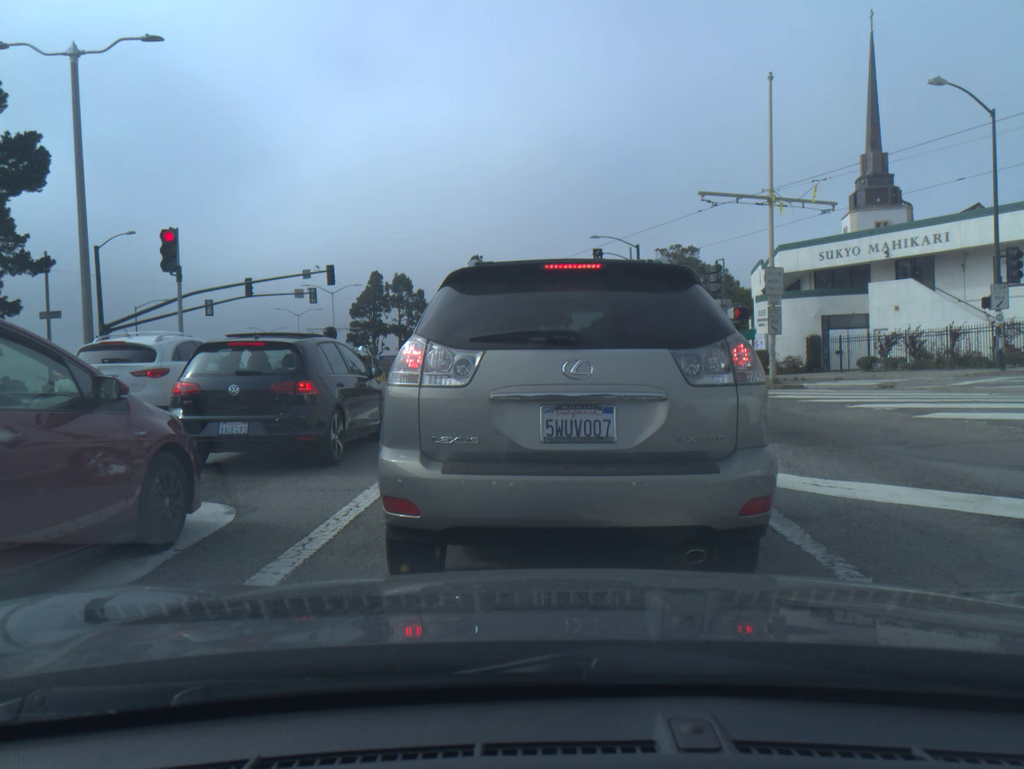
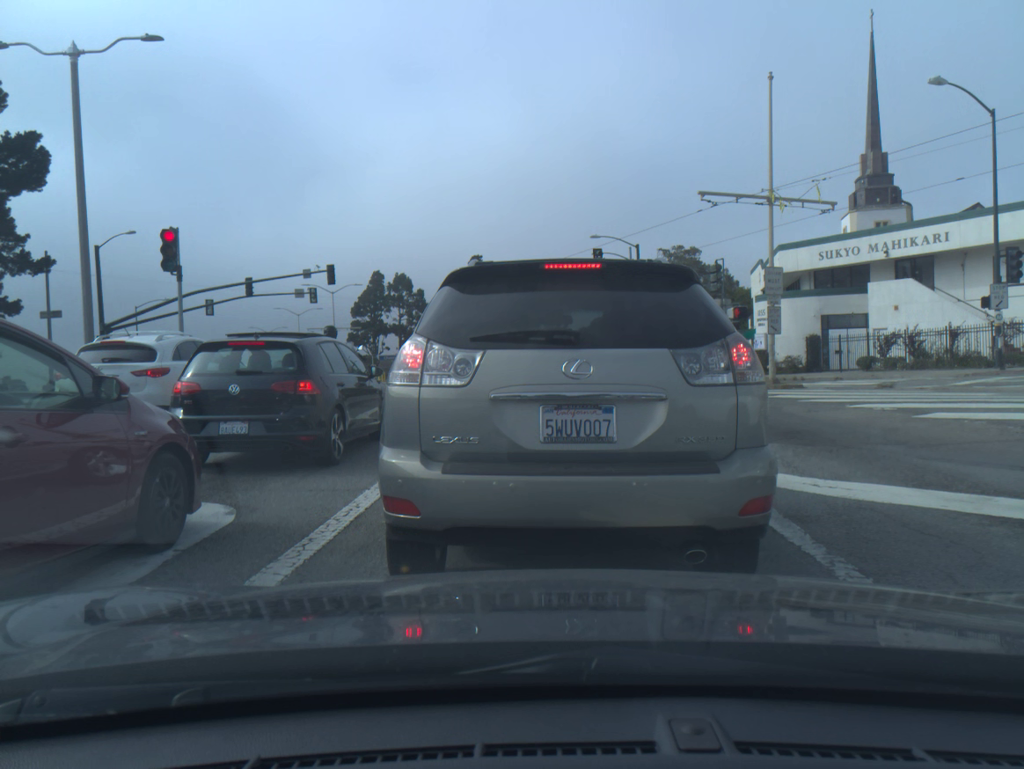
(0.0, 0.0) m; 0°
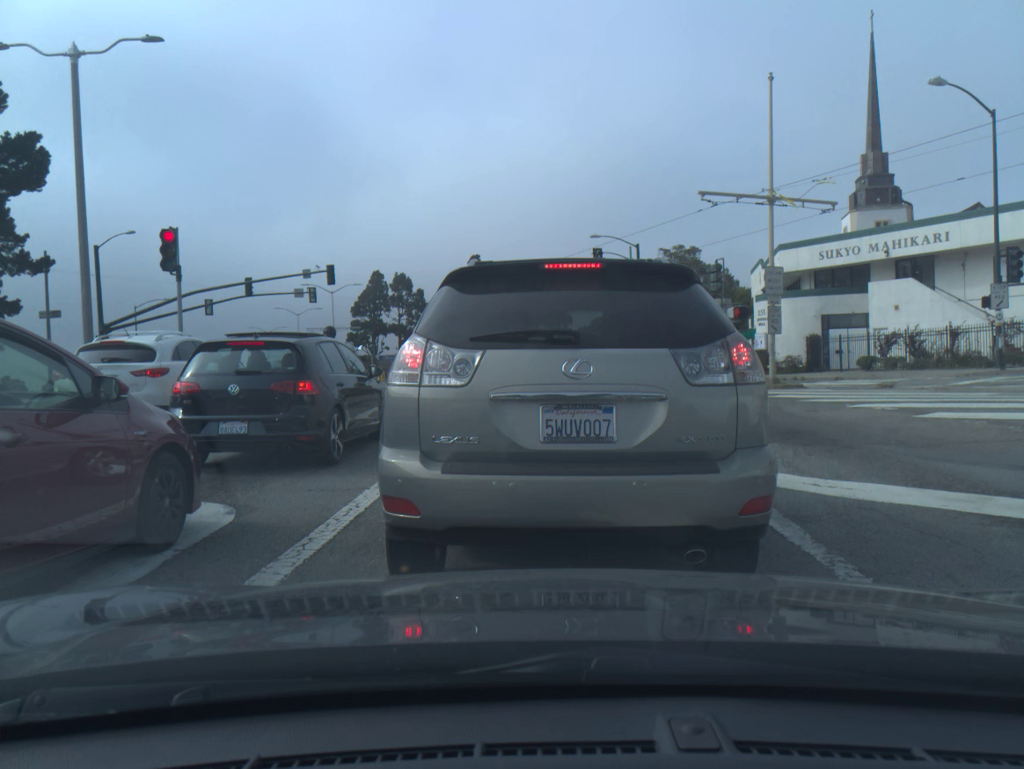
(0.0, 0.0) m; 0°
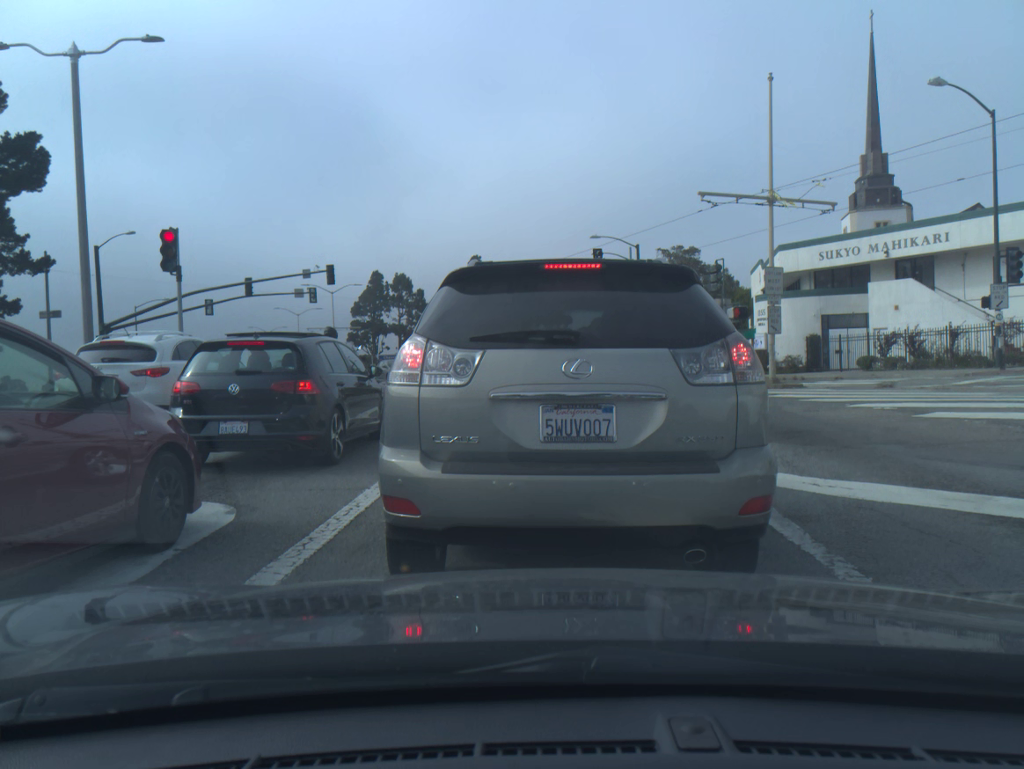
(0.0, 0.0) m; 0°
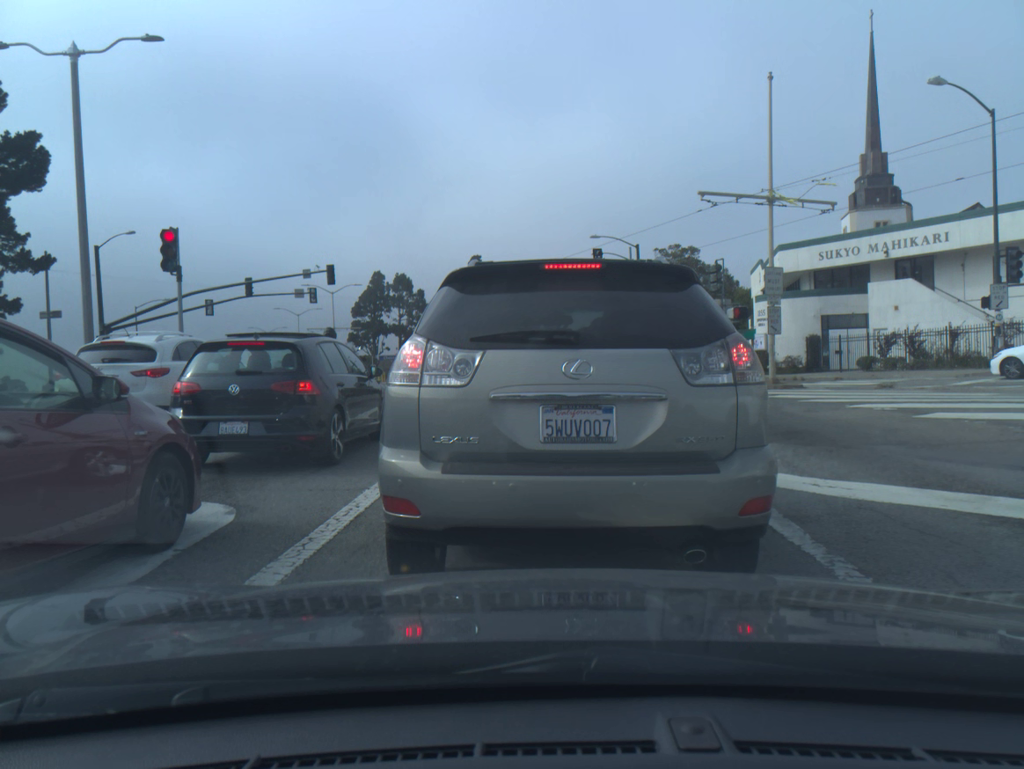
(0.0, 0.0) m; 0°
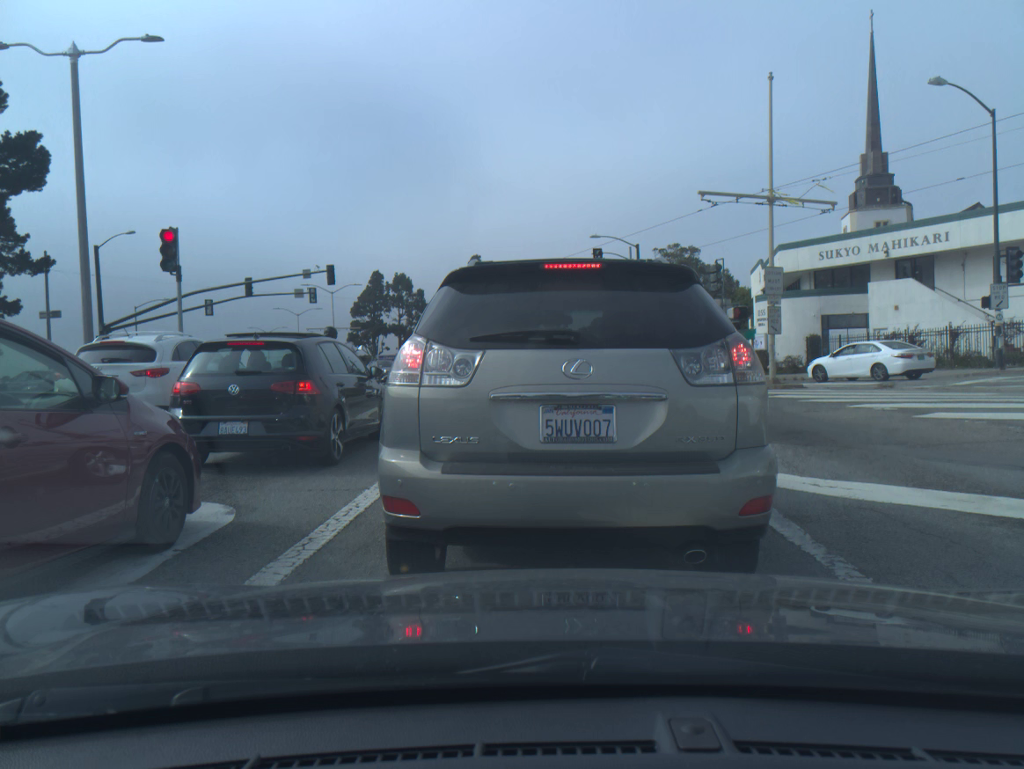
(0.0, 0.0) m; 0°
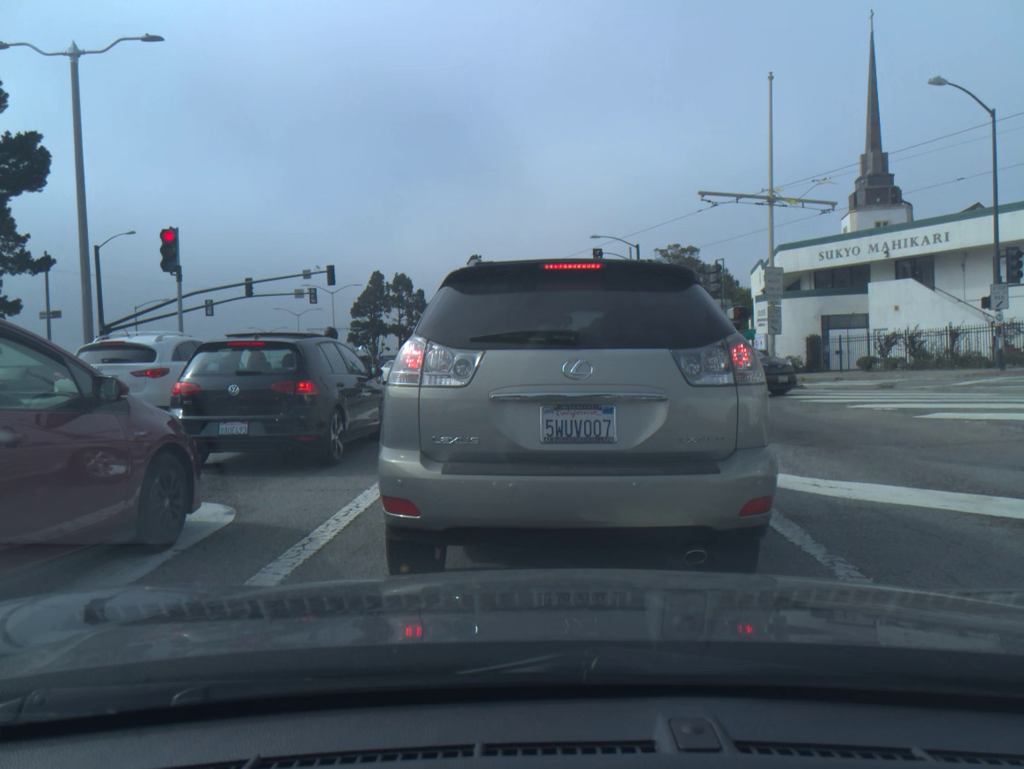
(0.0, 0.0) m; 0°
